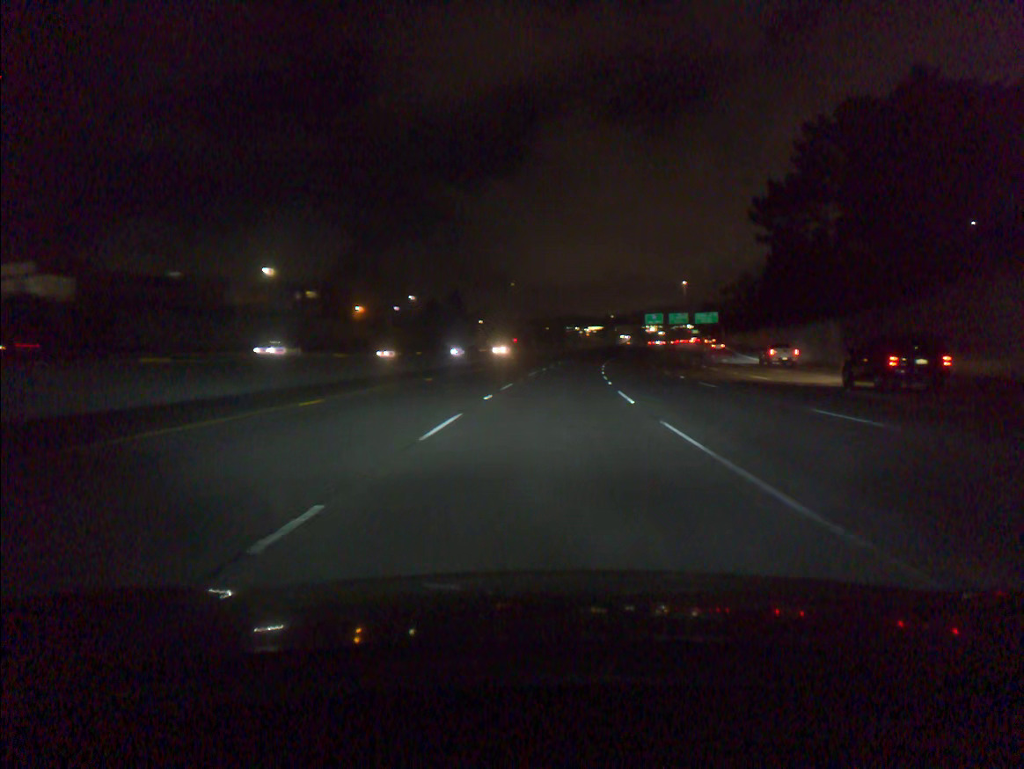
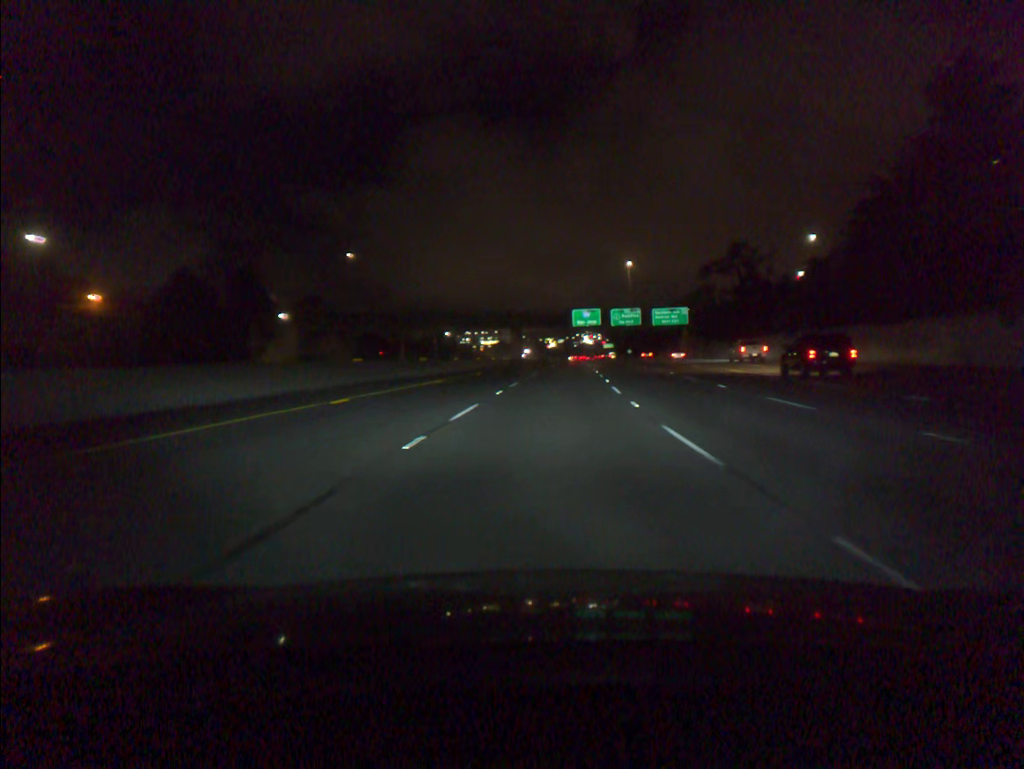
(+6.0, +84.1) m; +8°
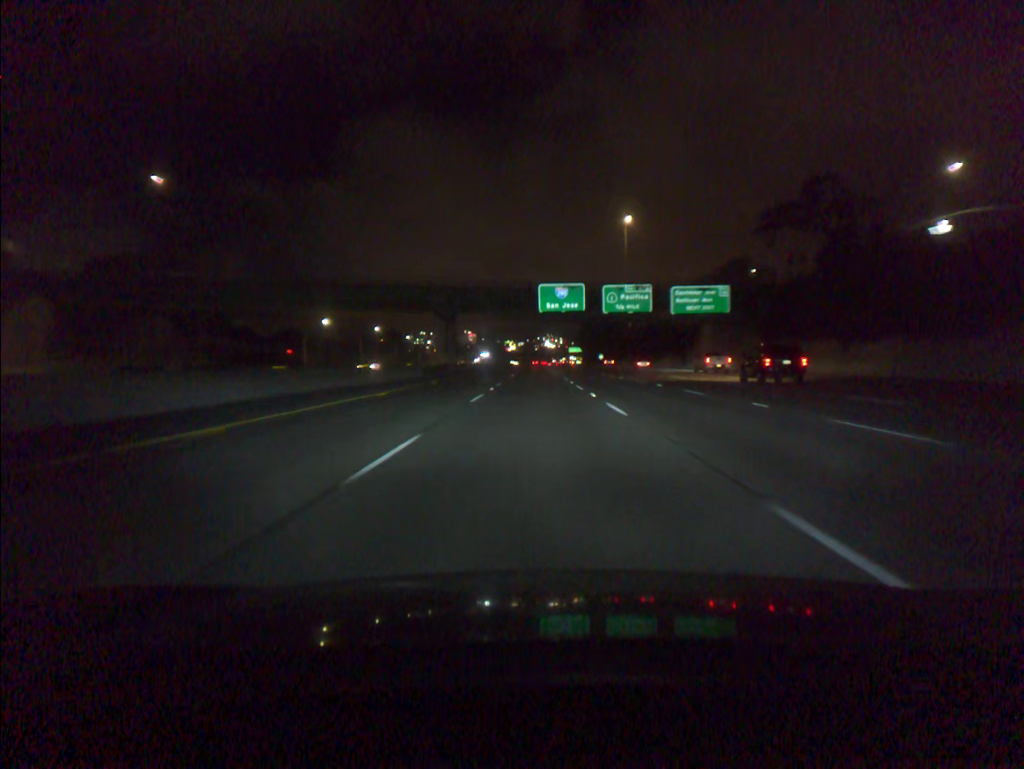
(+1.7, +50.5) m; +3°
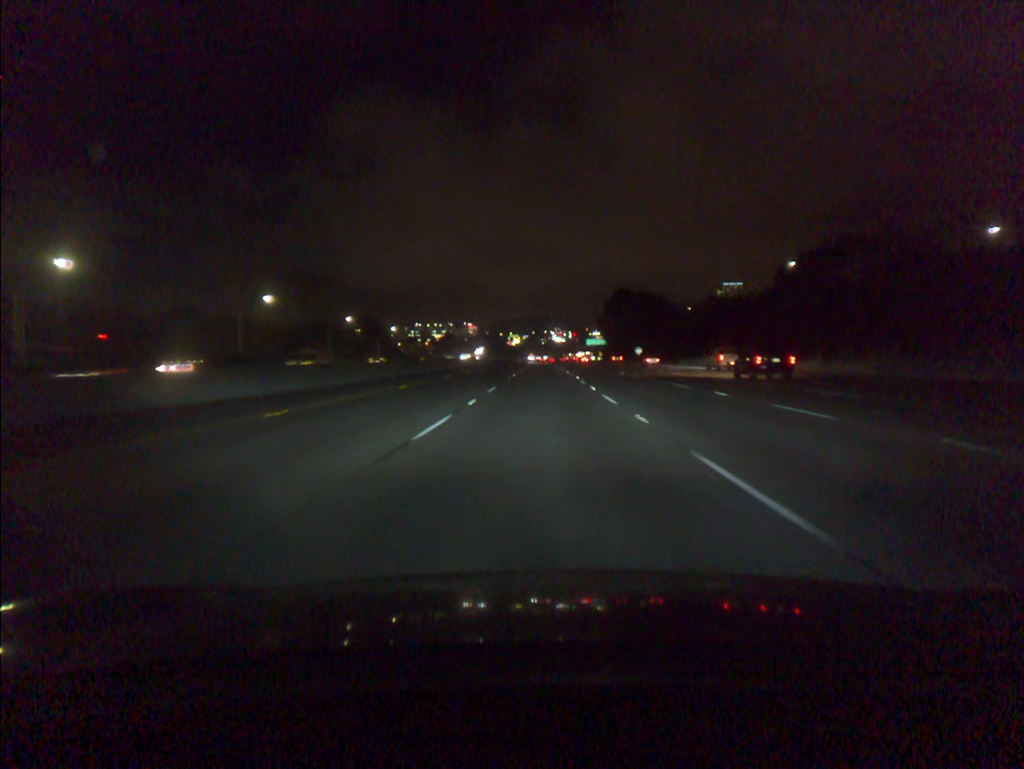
(-0.4, +84.5) m; 0°
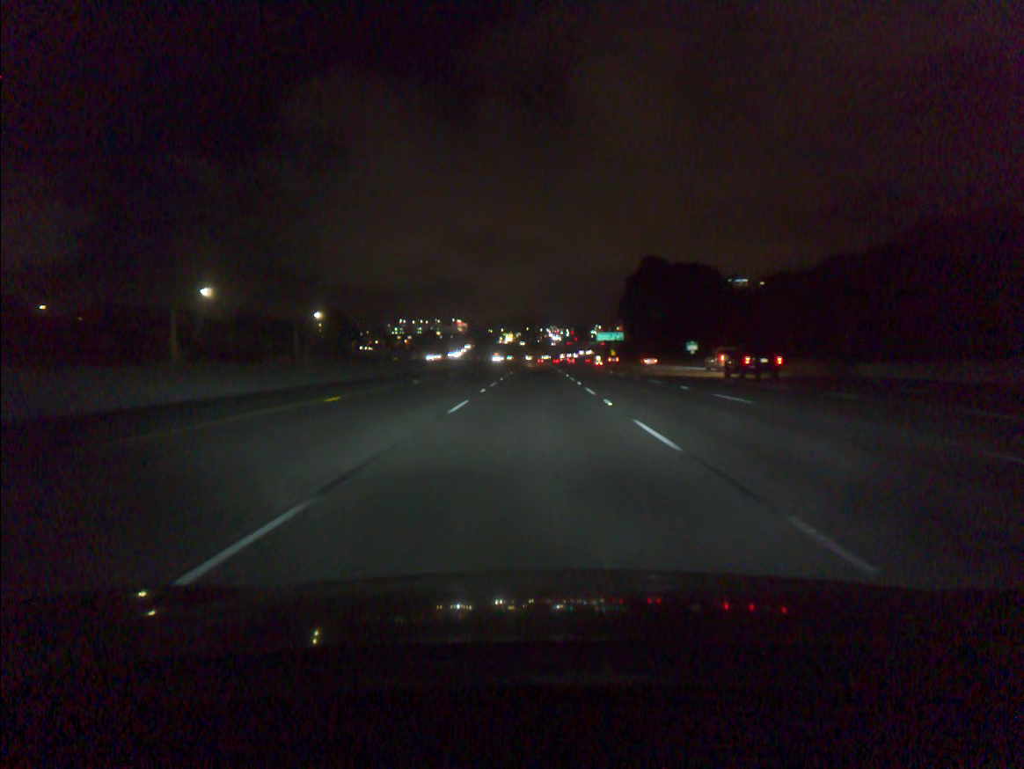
(+0.2, +67.9) m; 0°
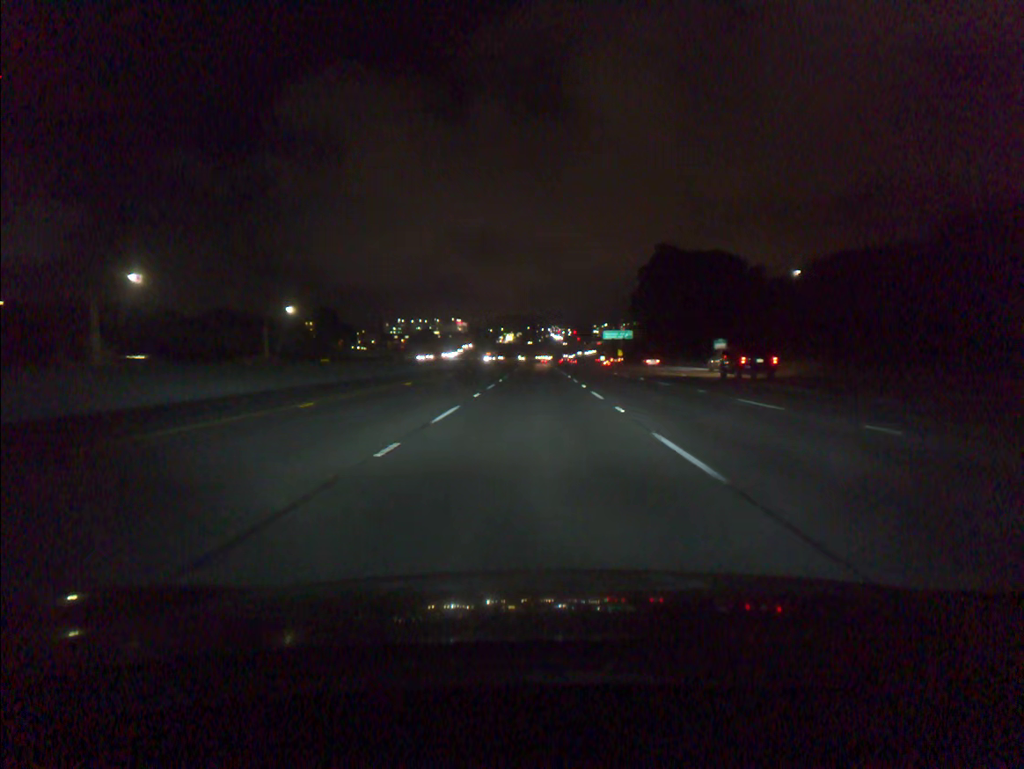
(0.0, +17.0) m; 0°
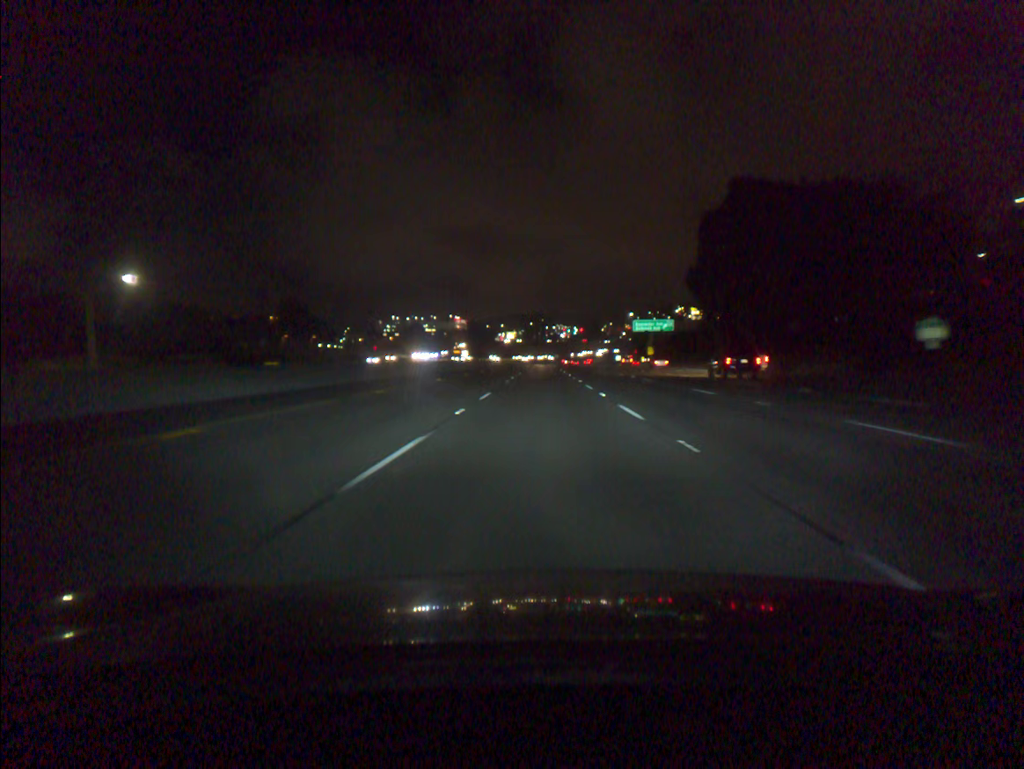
(-0.2, +51.0) m; 0°
